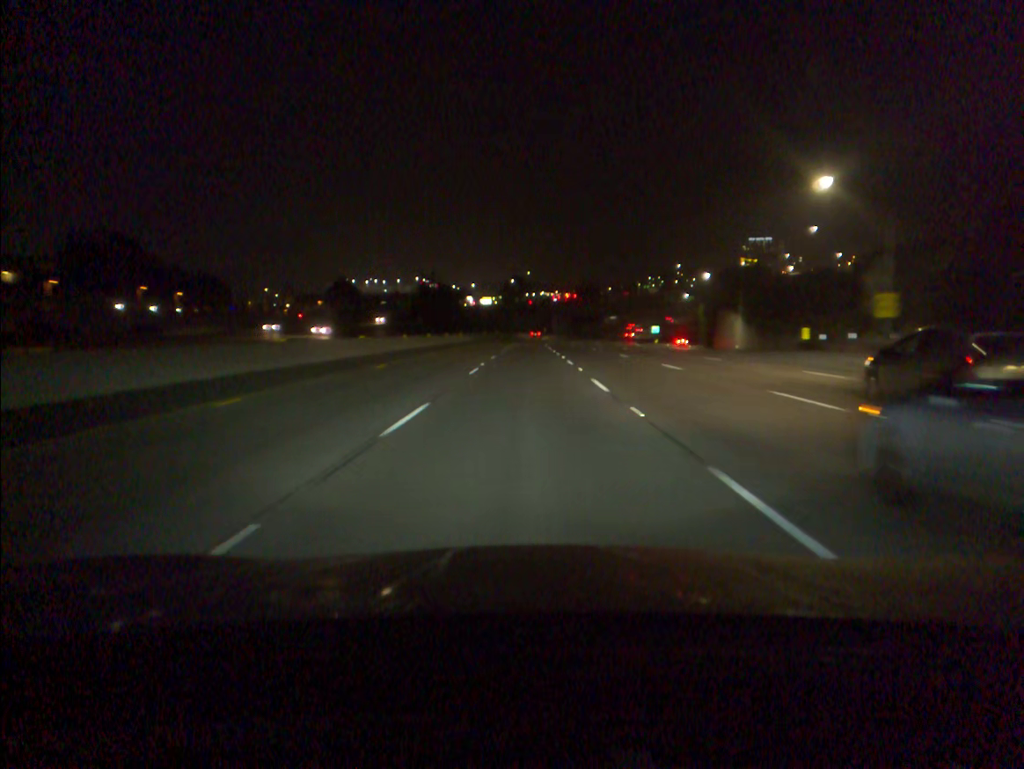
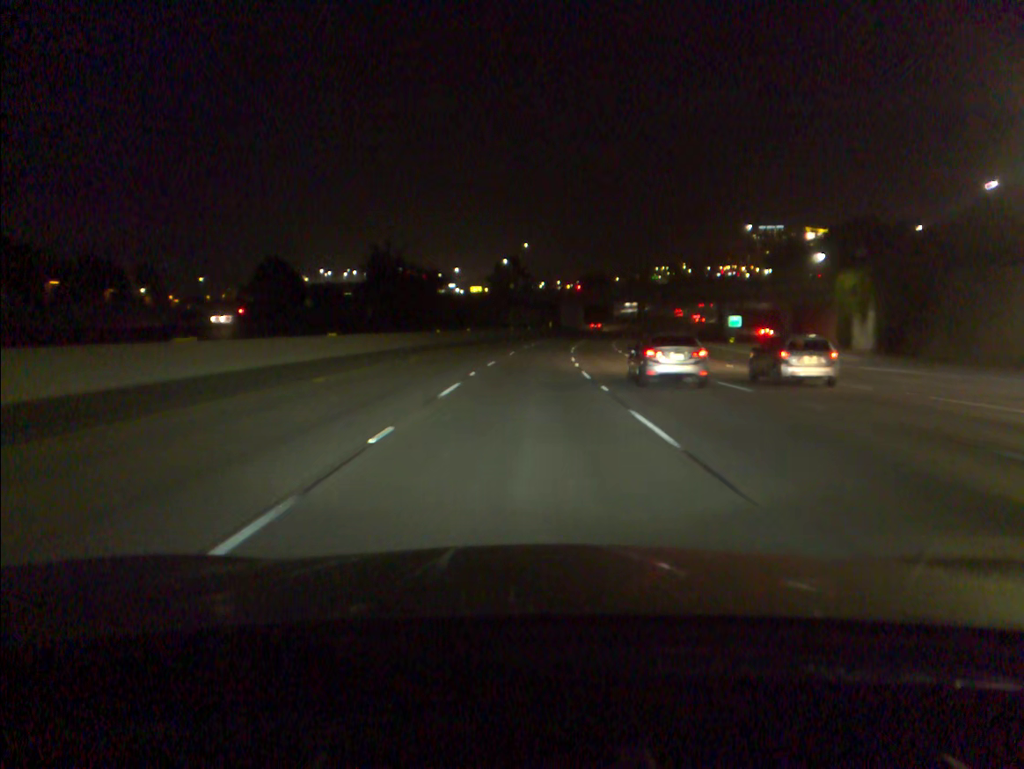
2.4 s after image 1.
(0.0, +66.9) m; 0°
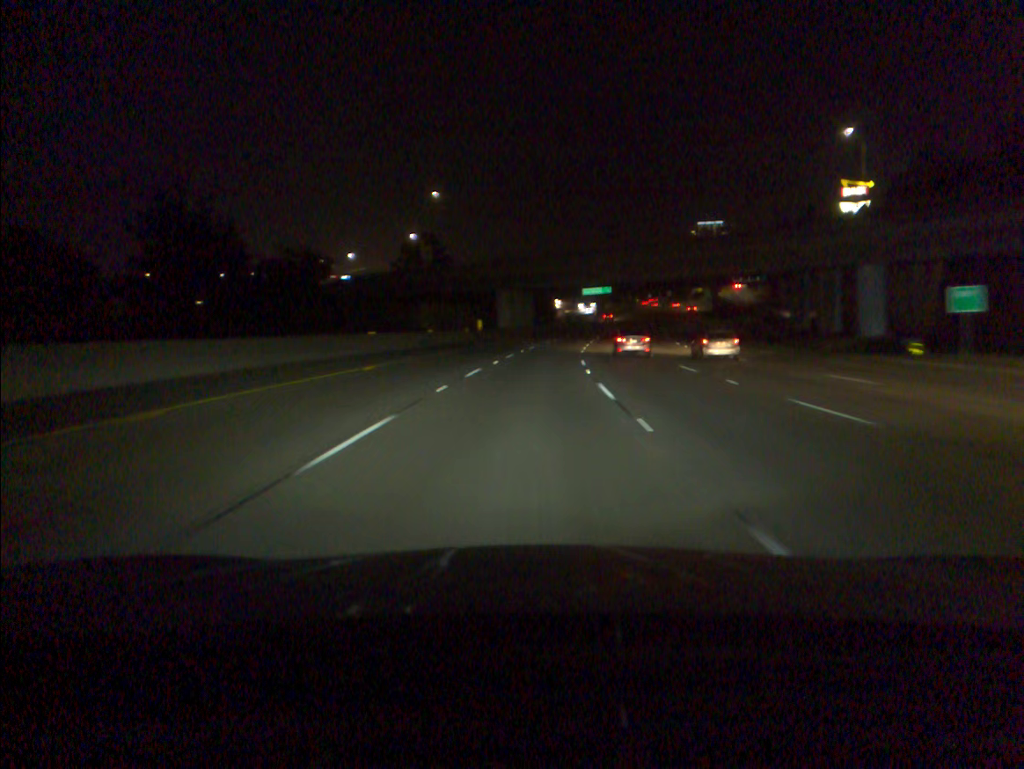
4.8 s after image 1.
(+2.1, +67.1) m; +5°
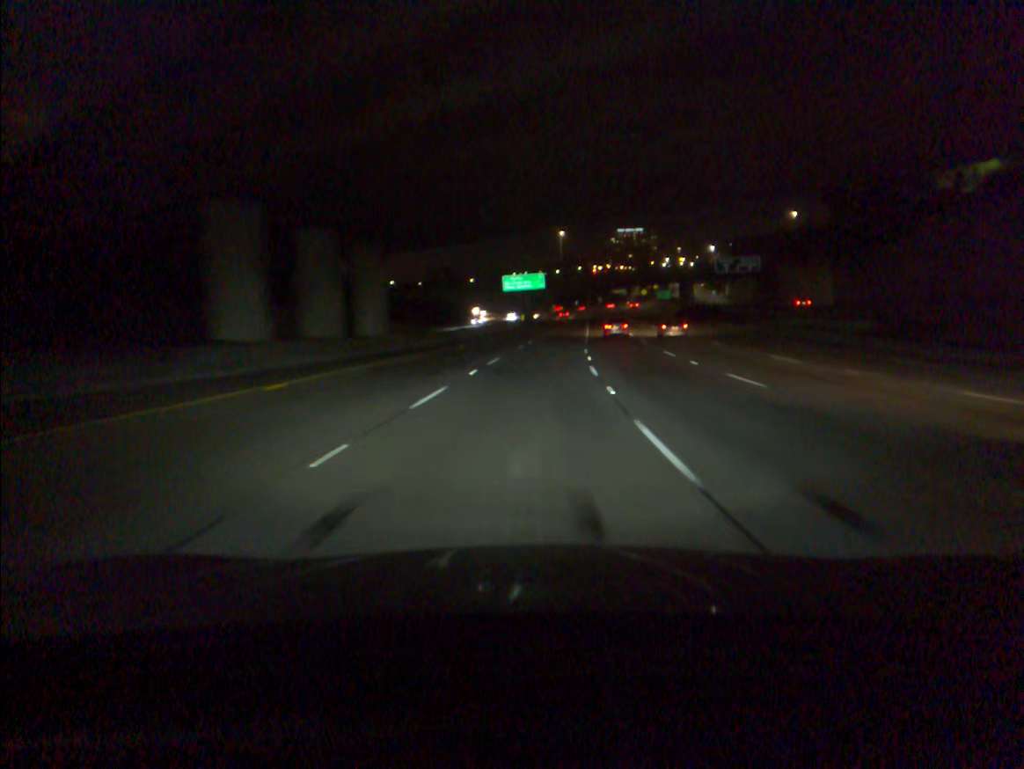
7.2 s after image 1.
(+3.5, +67.0) m; +6°
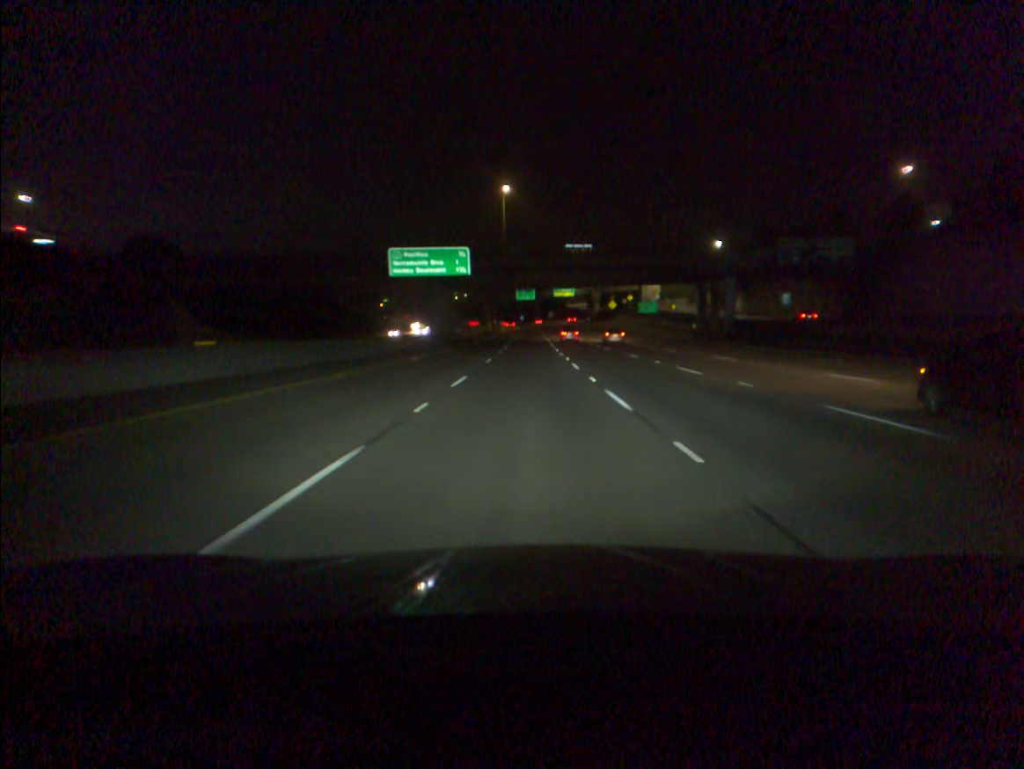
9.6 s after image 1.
(+3.2, +66.6) m; +4°
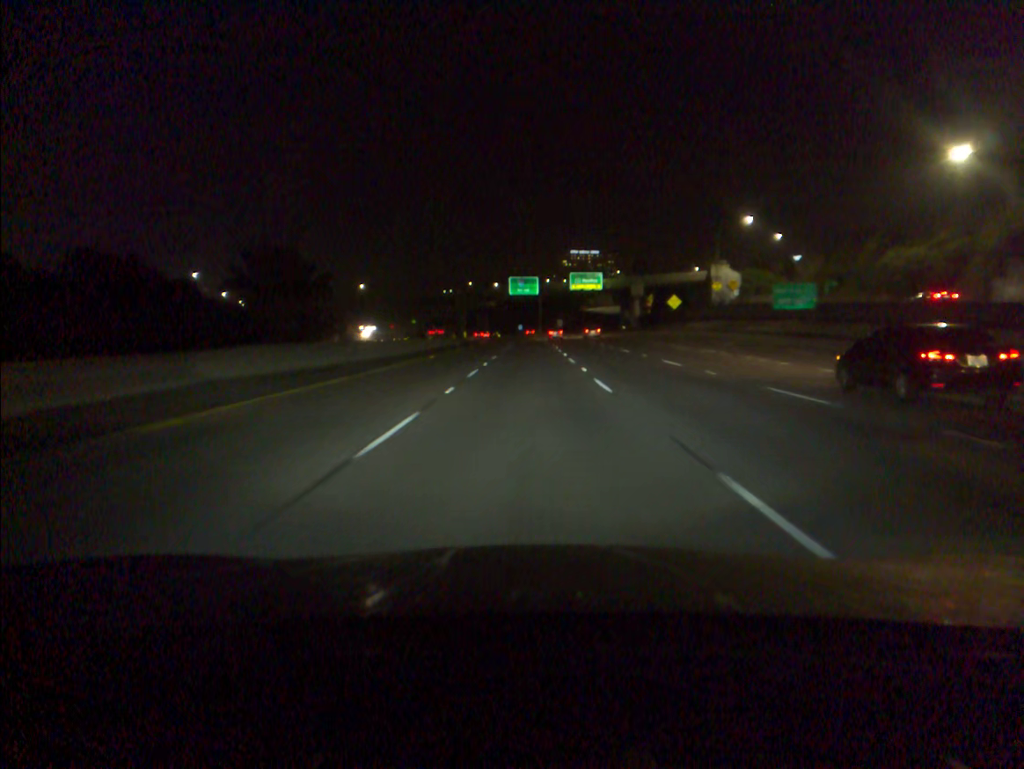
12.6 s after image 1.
(0.0, +83.8) m; 0°
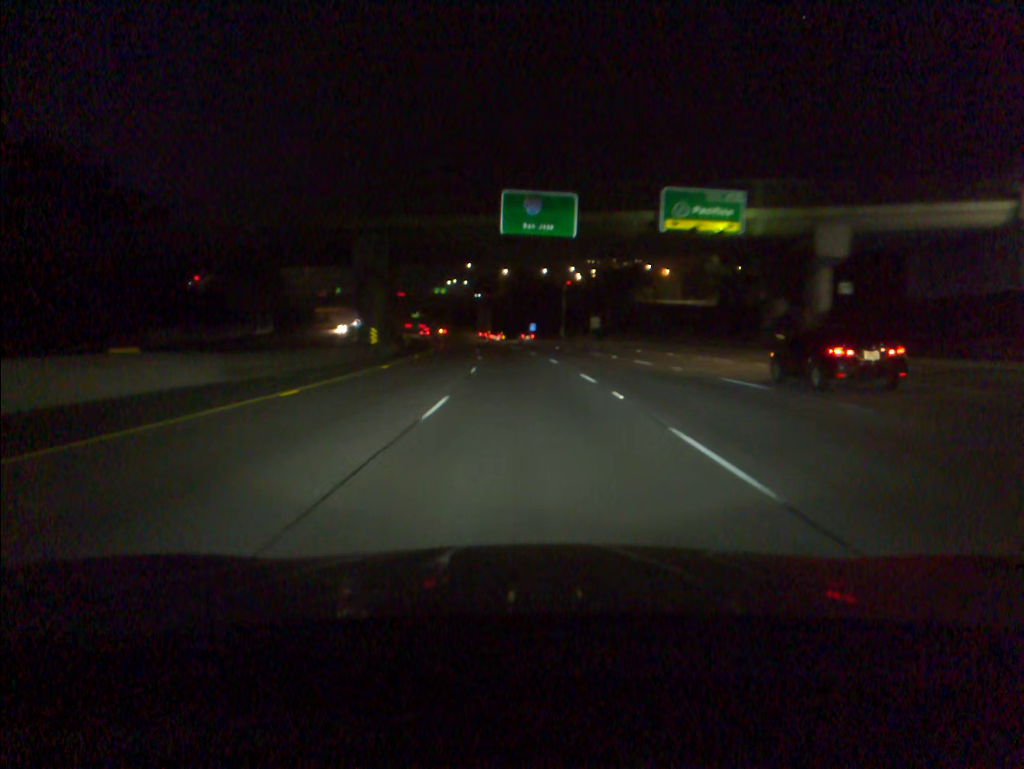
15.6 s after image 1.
(-0.3, +83.9) m; -1°
